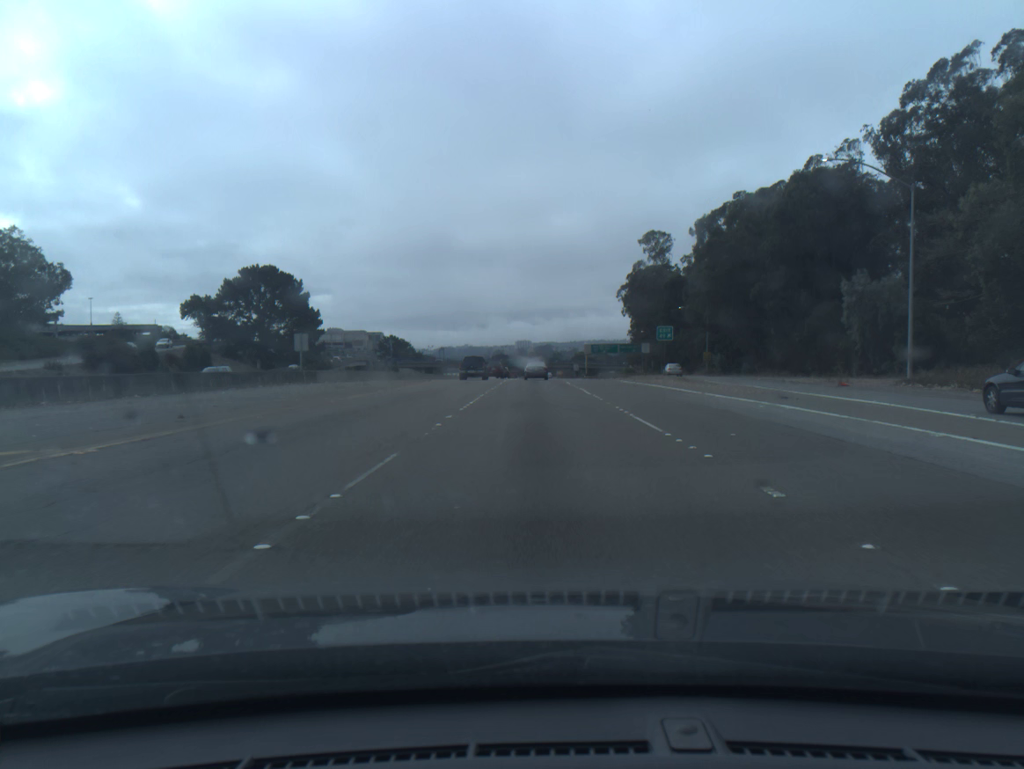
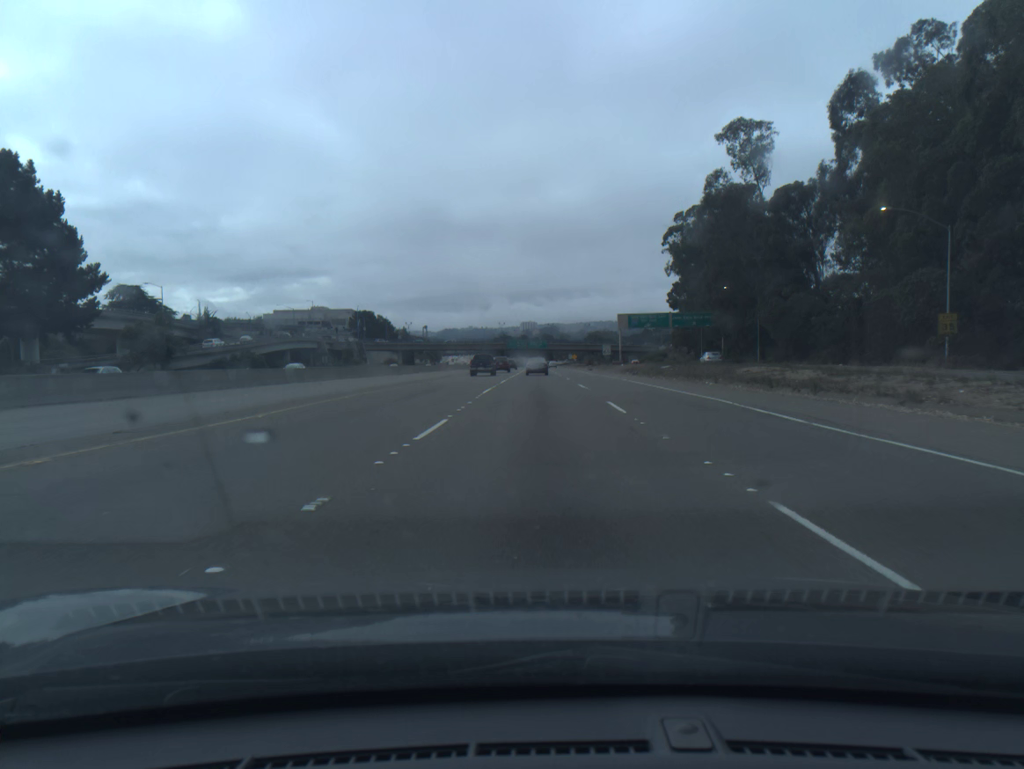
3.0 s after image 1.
(-0.3, +68.5) m; -1°
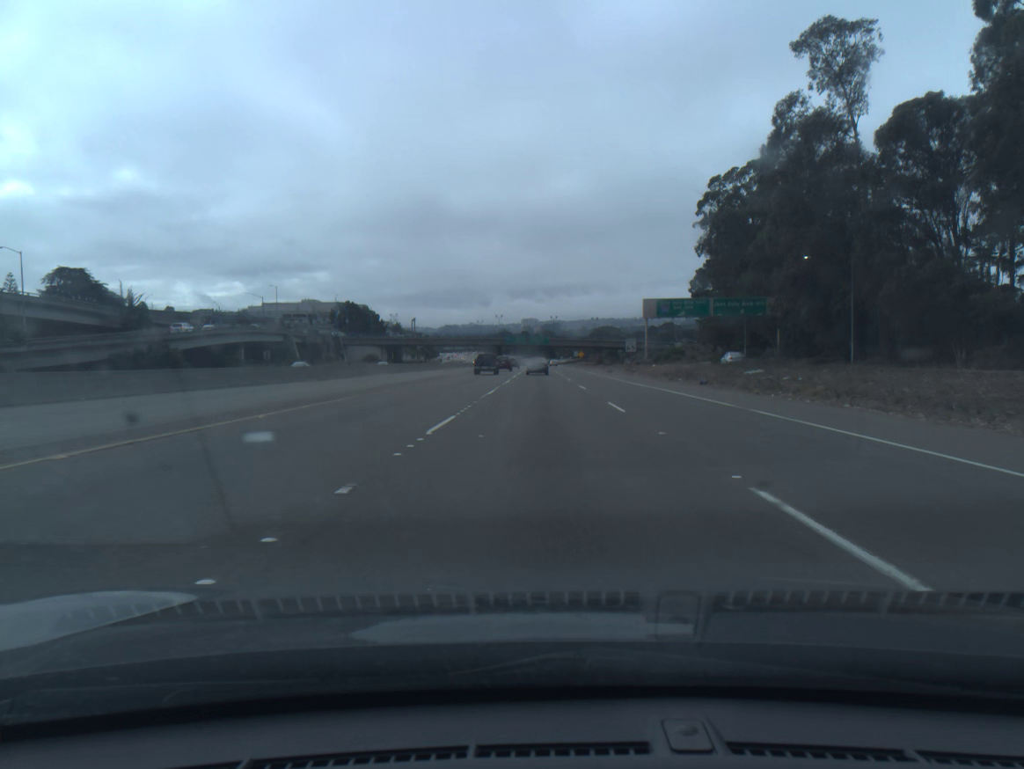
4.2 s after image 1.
(0.0, +28.6) m; 0°
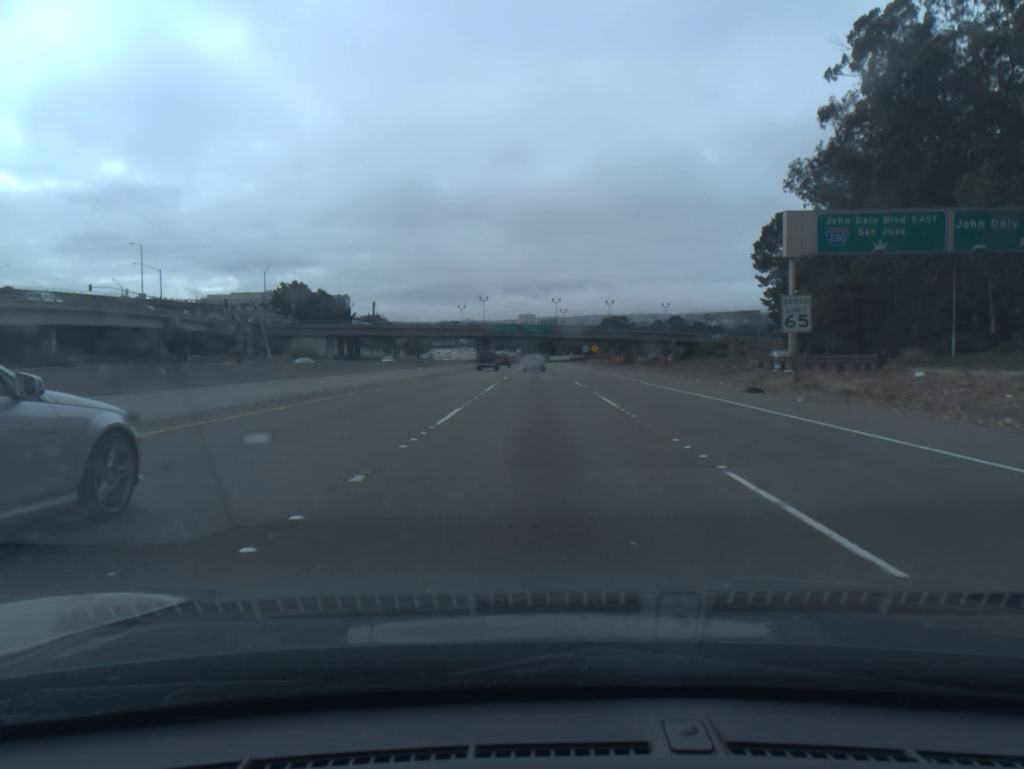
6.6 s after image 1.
(+0.1, +58.3) m; 0°
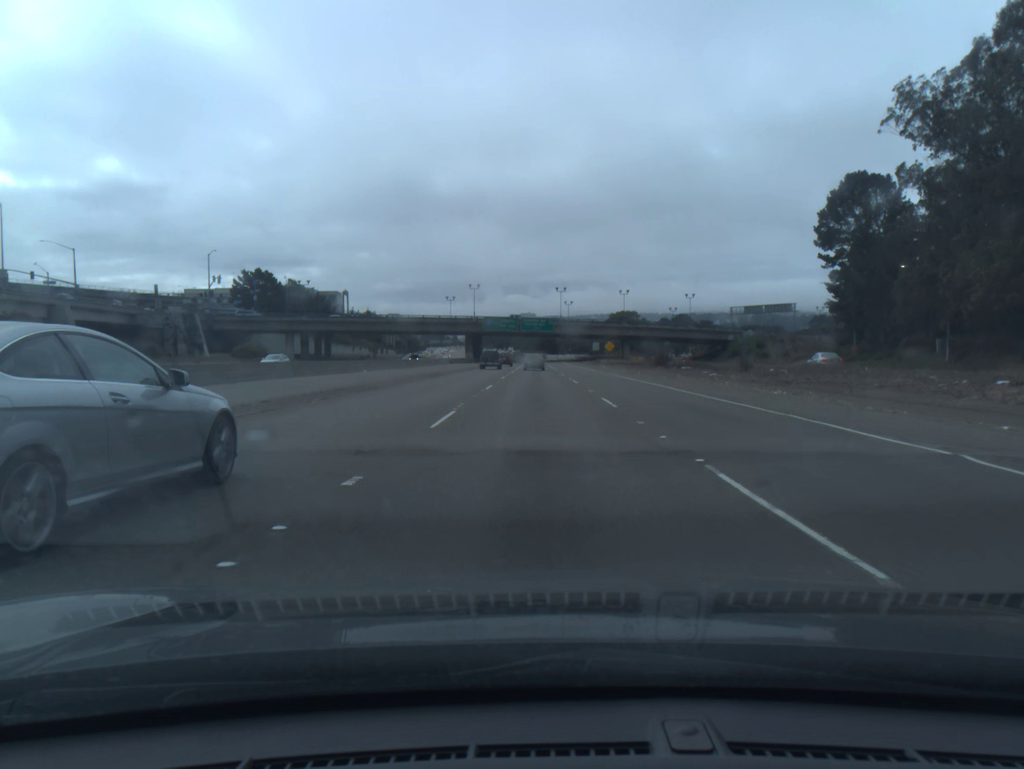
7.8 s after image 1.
(0.0, +29.7) m; 0°
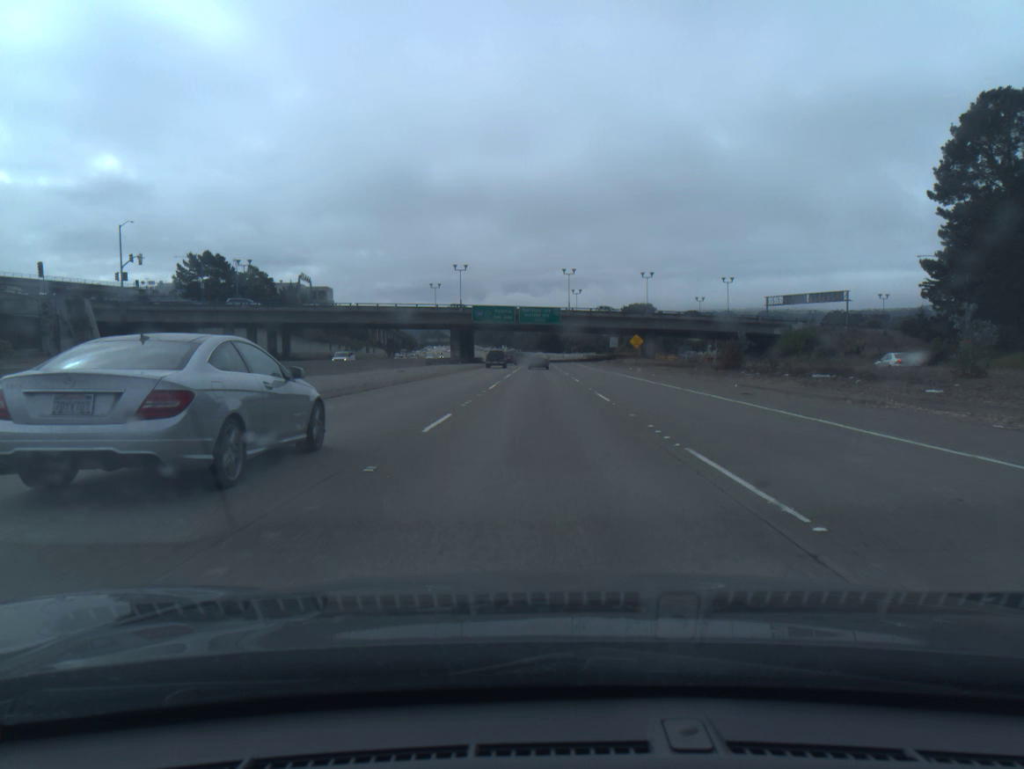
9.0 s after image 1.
(0.0, +30.1) m; 0°
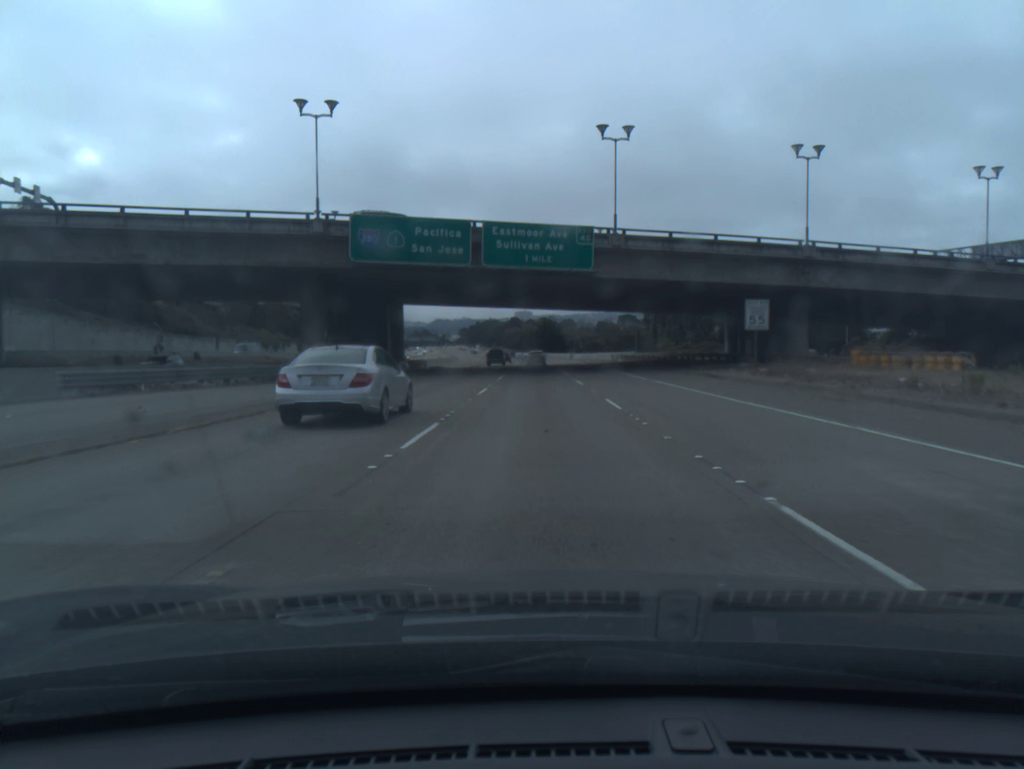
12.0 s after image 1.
(+0.2, +77.5) m; 0°
